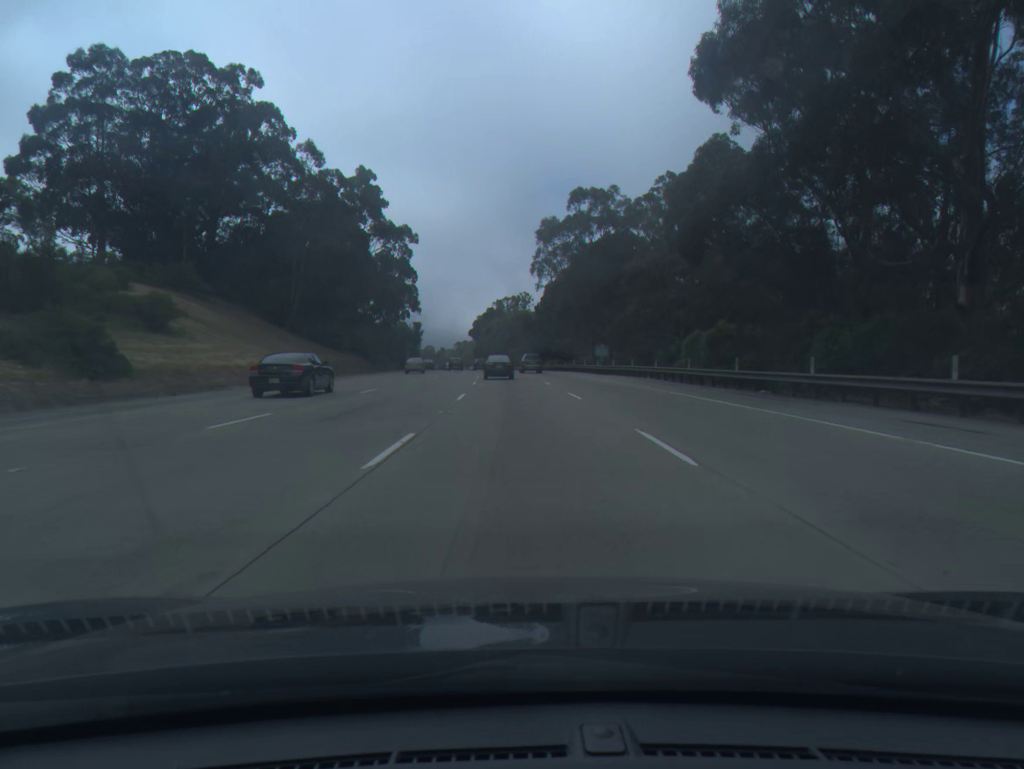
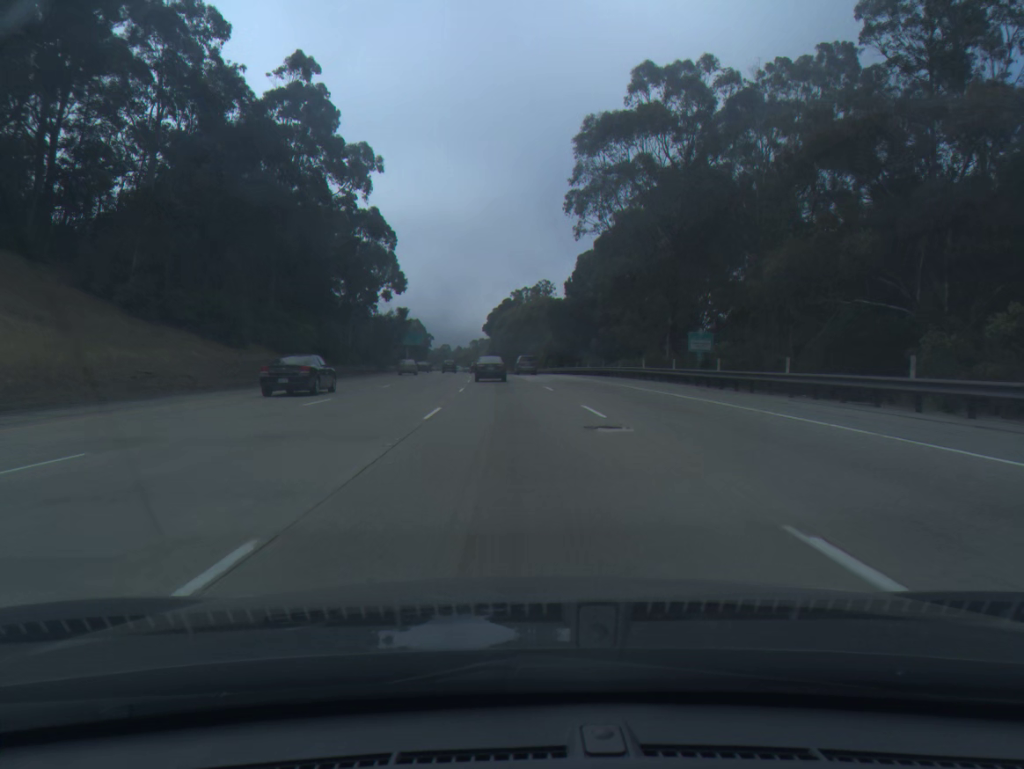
(-0.4, +36.7) m; -1°
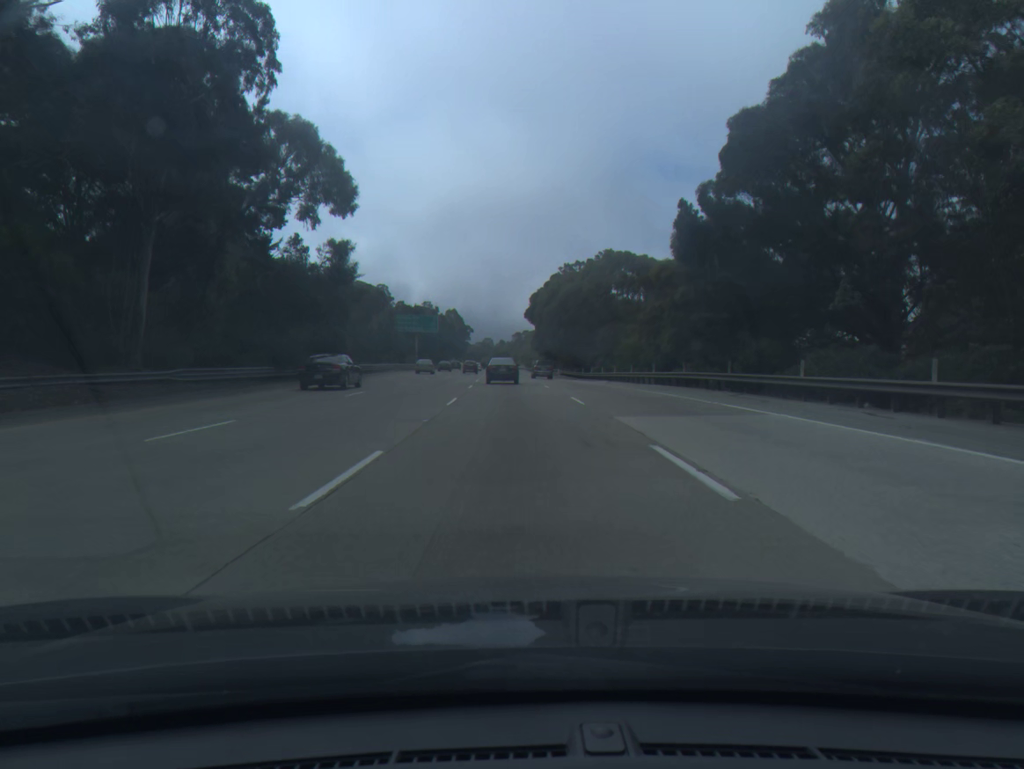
(-1.5, +53.5) m; -3°
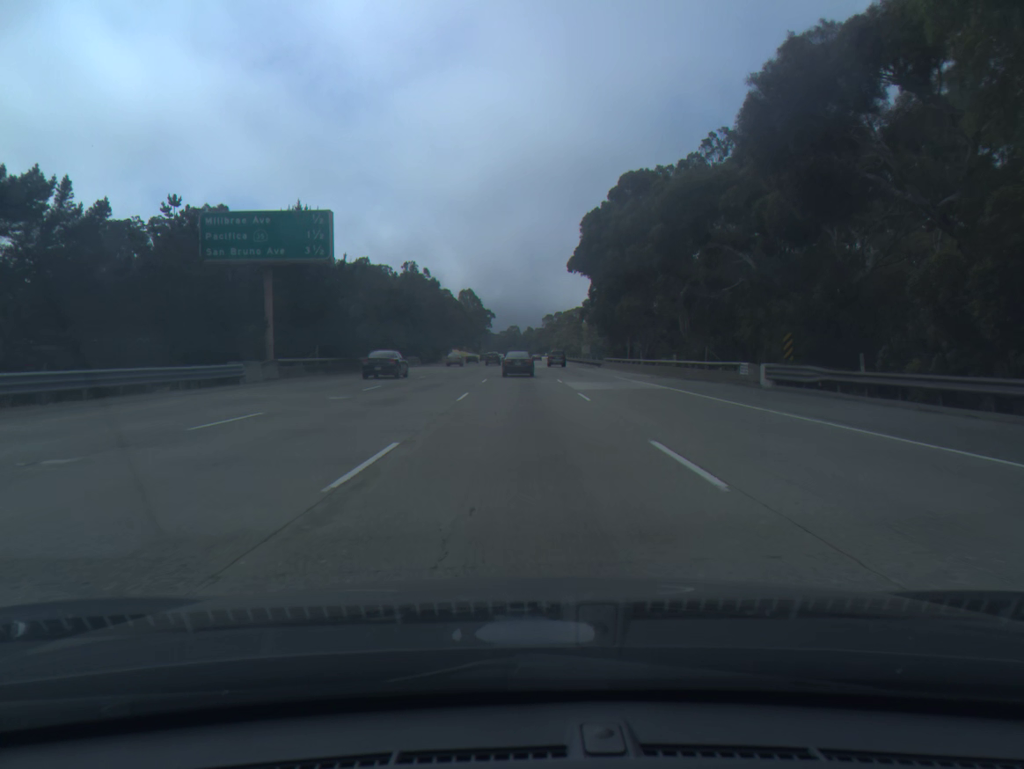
(-2.0, +86.7) m; -2°
